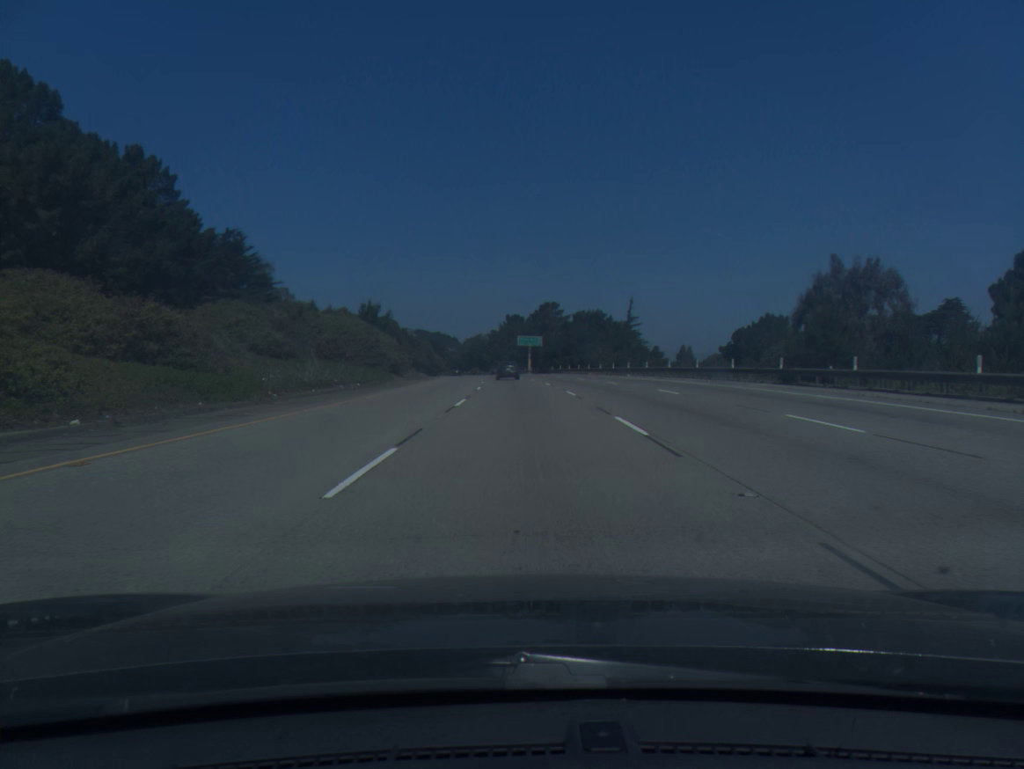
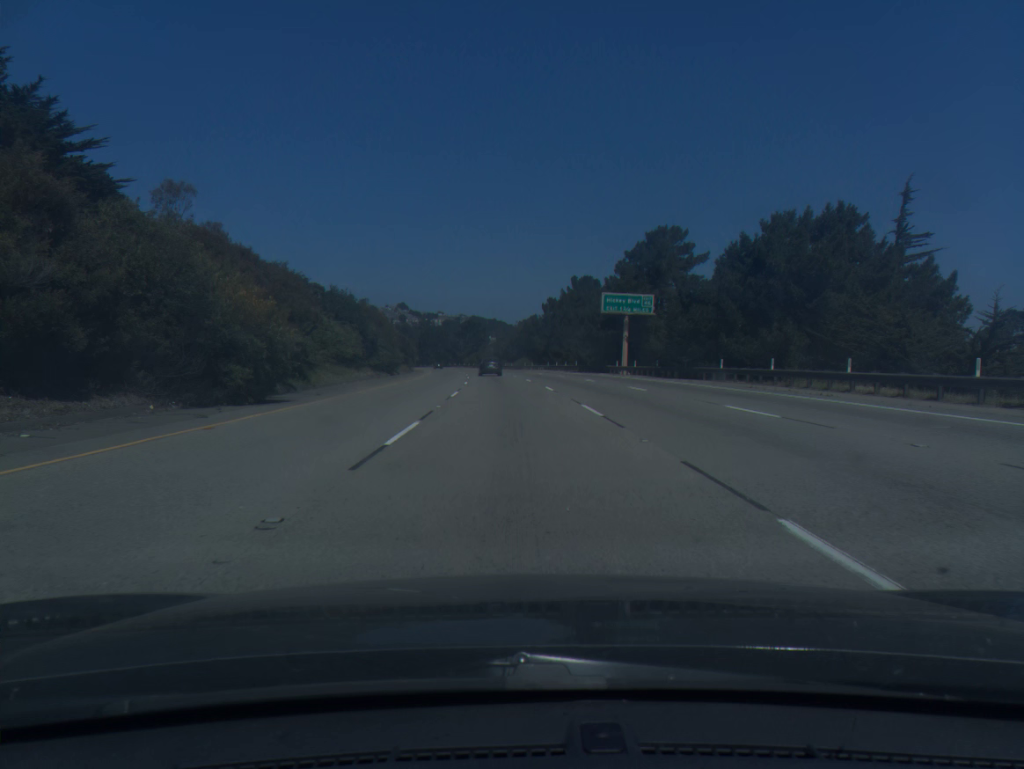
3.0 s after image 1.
(-2.4, +83.6) m; -4°
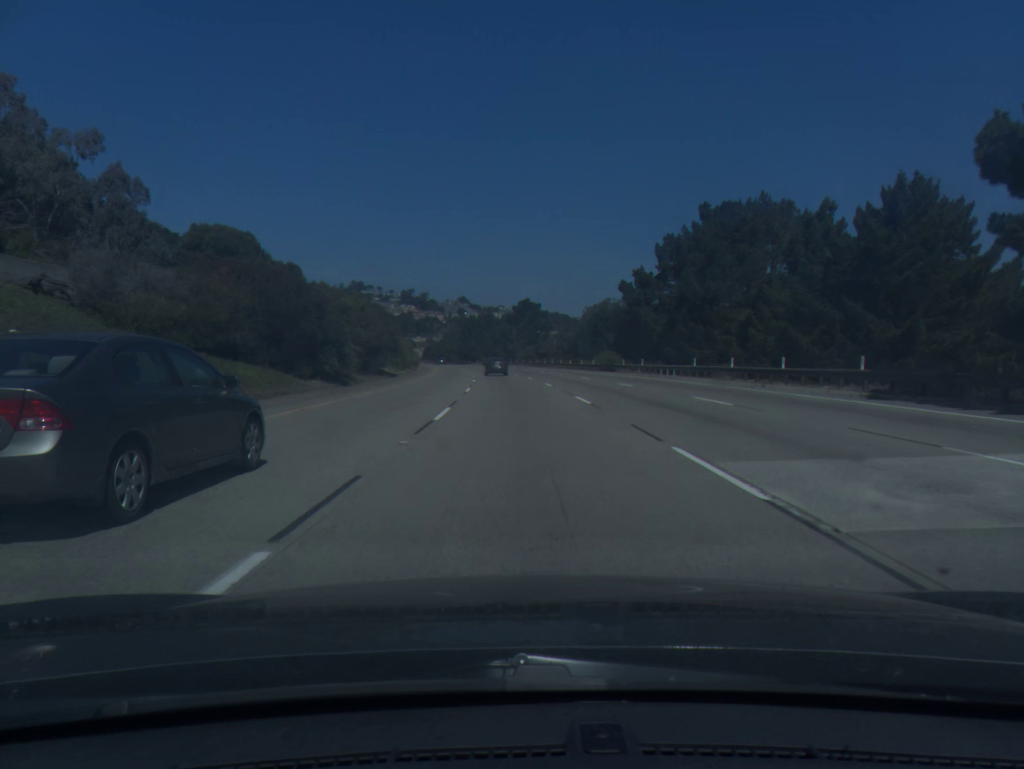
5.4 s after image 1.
(-2.8, +68.1) m; -4°
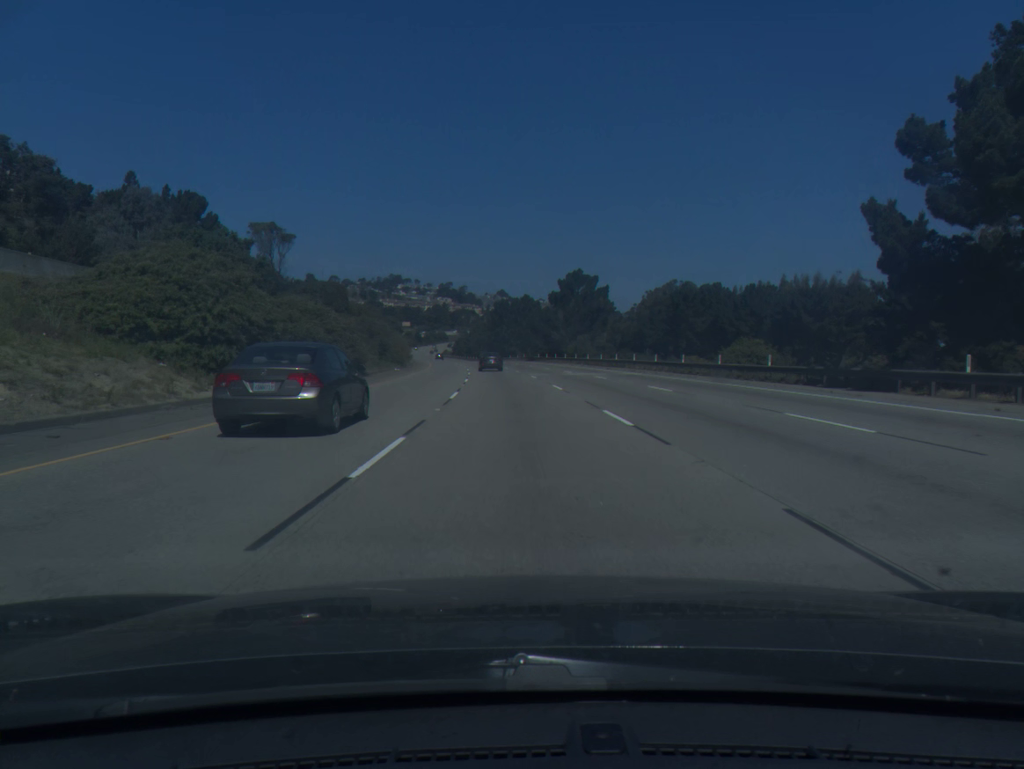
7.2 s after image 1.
(-1.3, +51.4) m; -3°
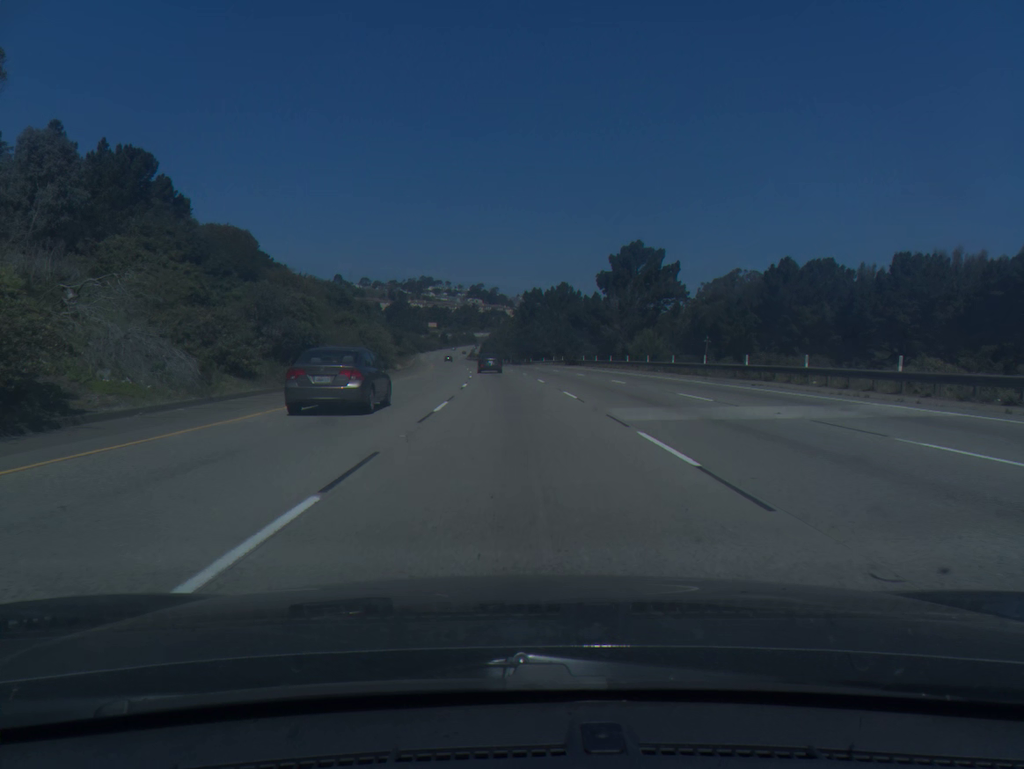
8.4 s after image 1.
(-0.6, +34.2) m; -2°
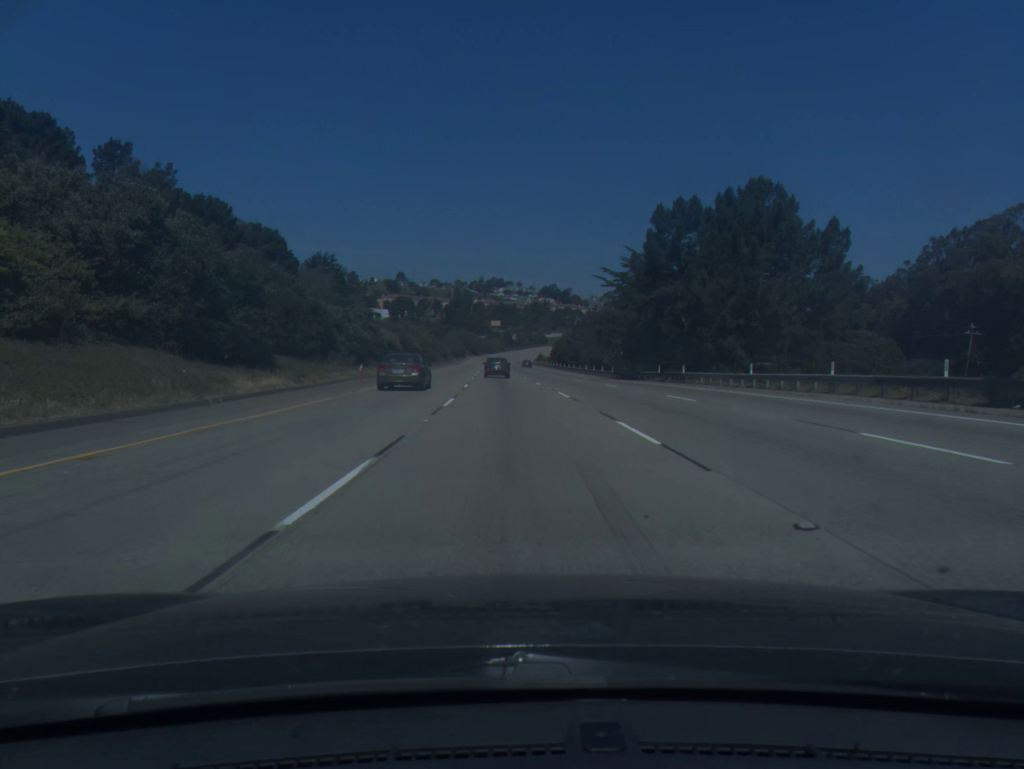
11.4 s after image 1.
(-4.0, +85.1) m; -5°
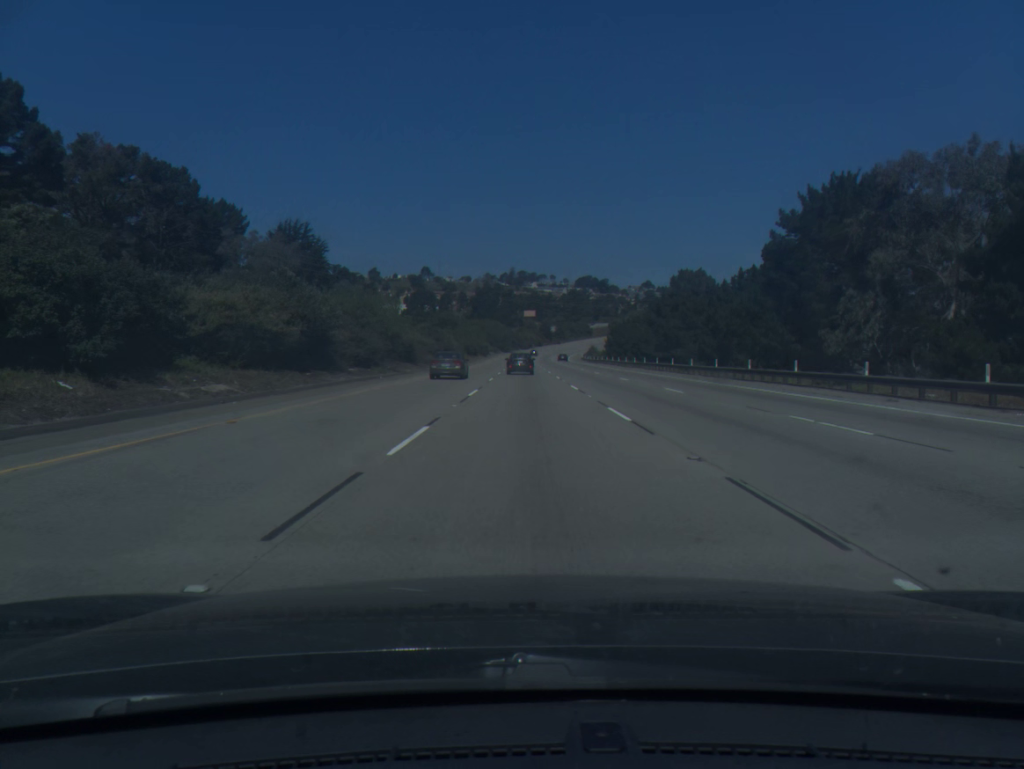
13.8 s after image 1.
(-2.0, +68.9) m; -3°
